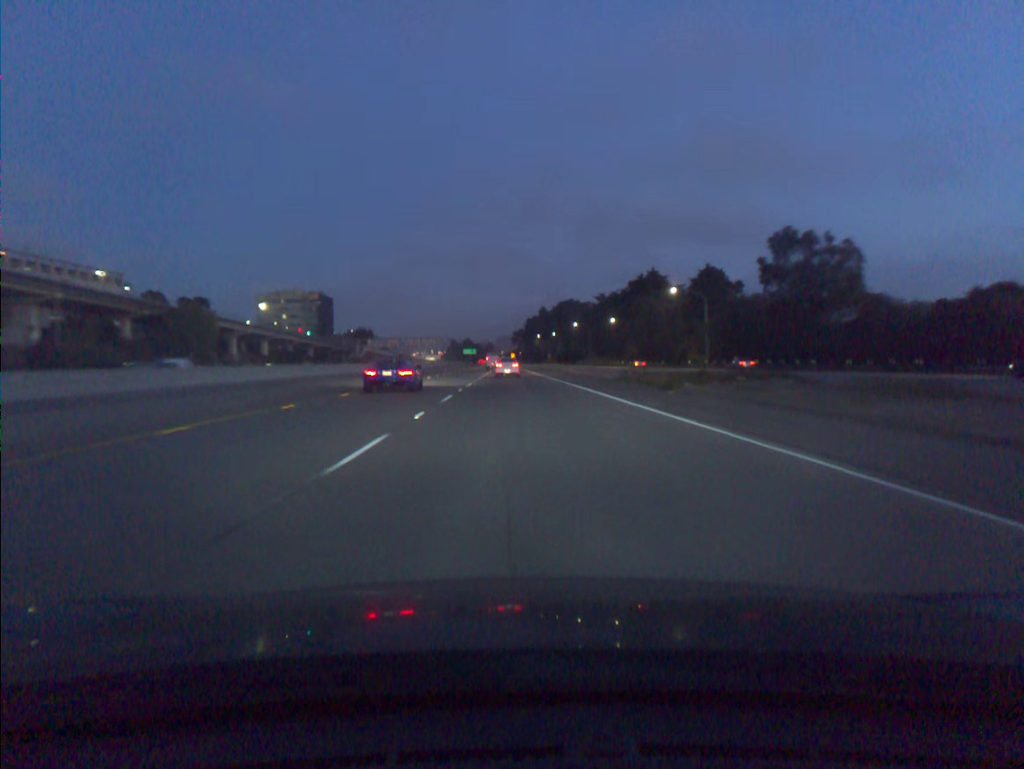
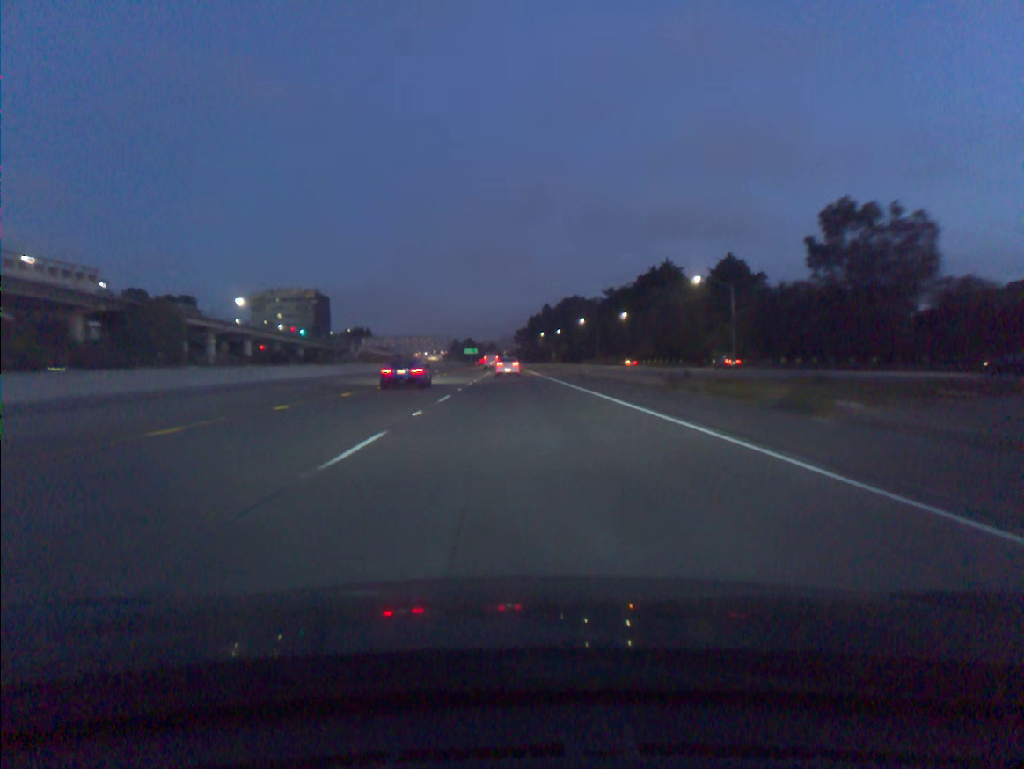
(0.0, +14.5) m; 0°
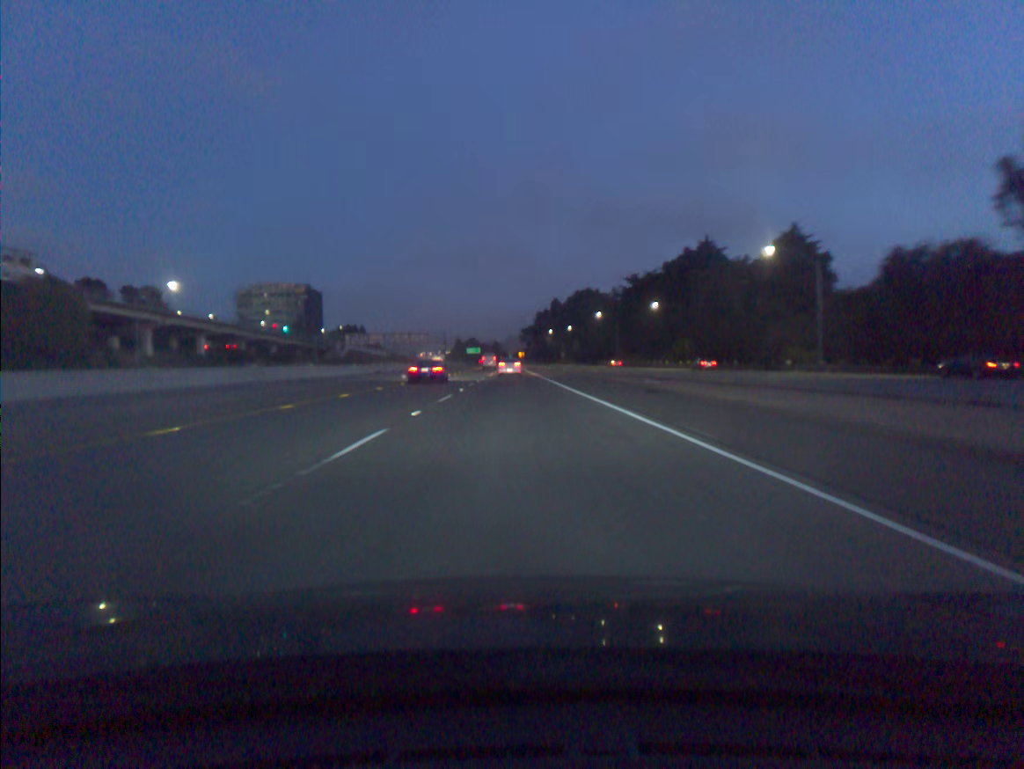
(-0.1, +29.1) m; 0°
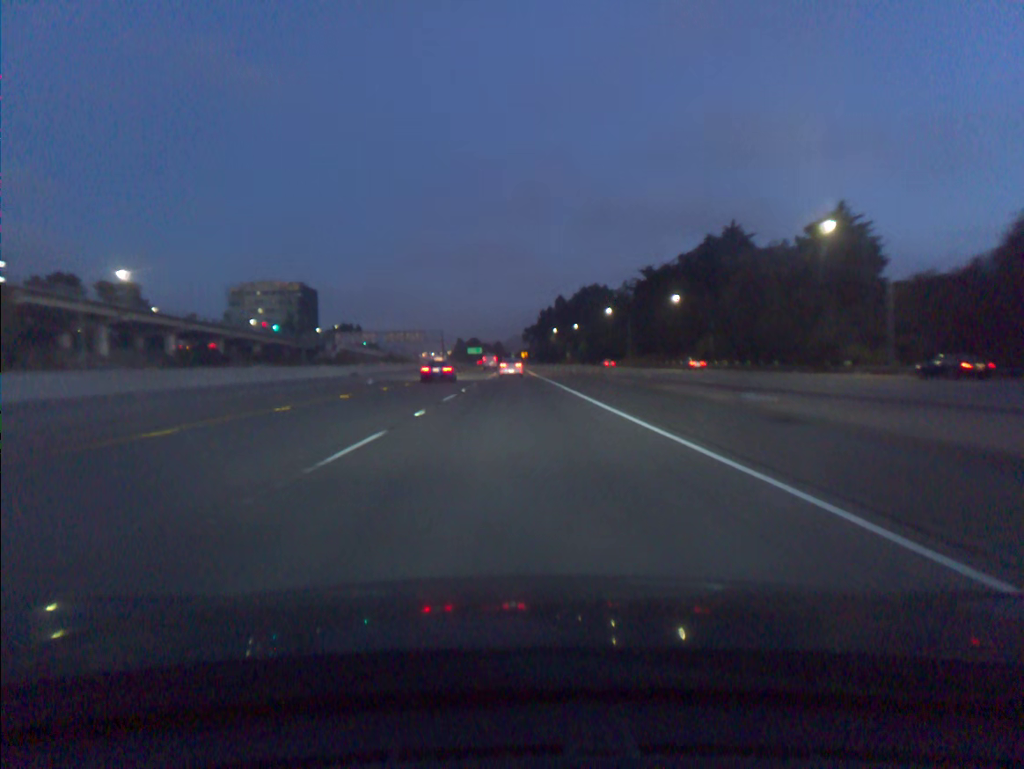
(0.0, +14.6) m; 0°
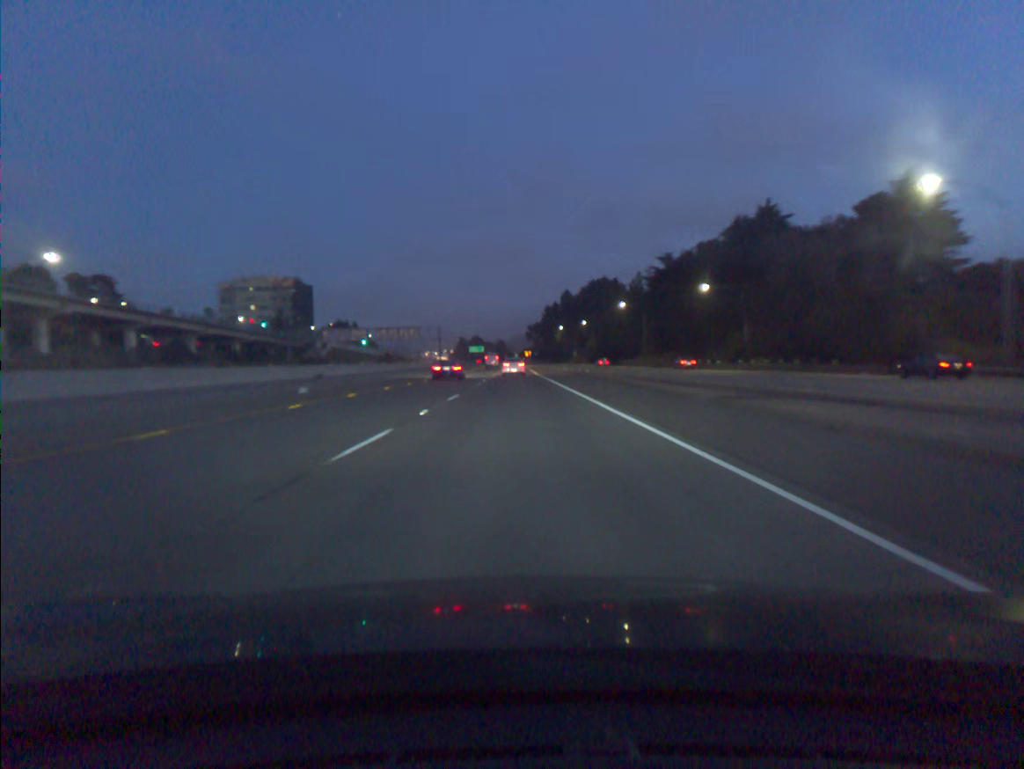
(0.0, +14.7) m; 0°
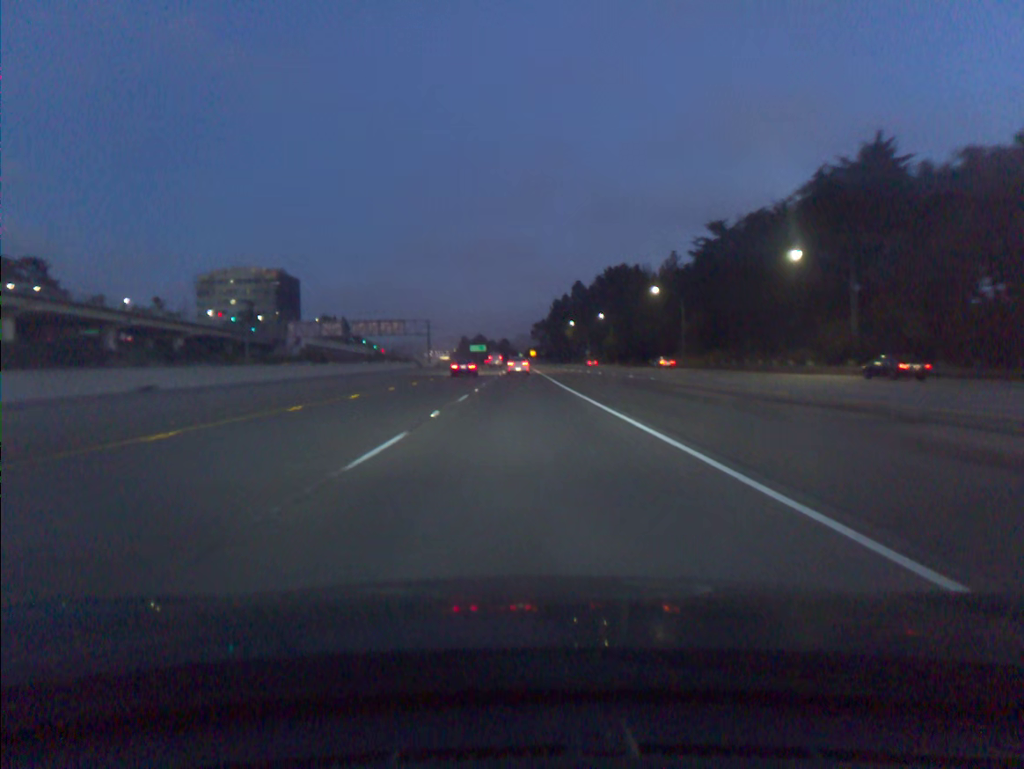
(-0.1, +29.8) m; 0°
